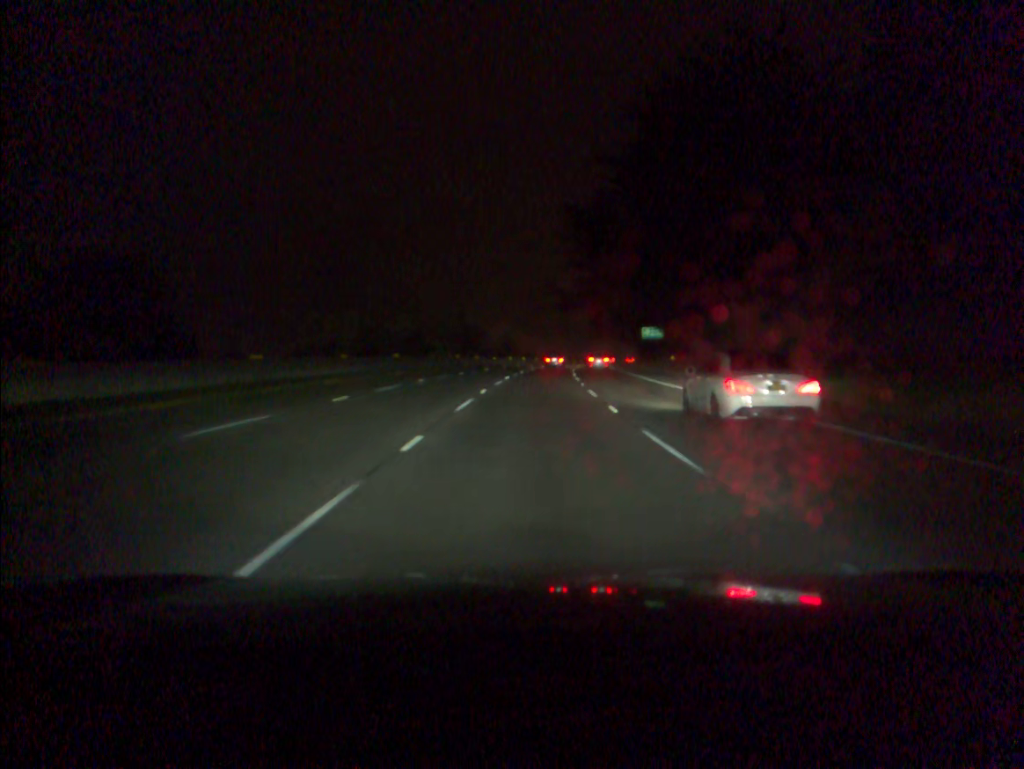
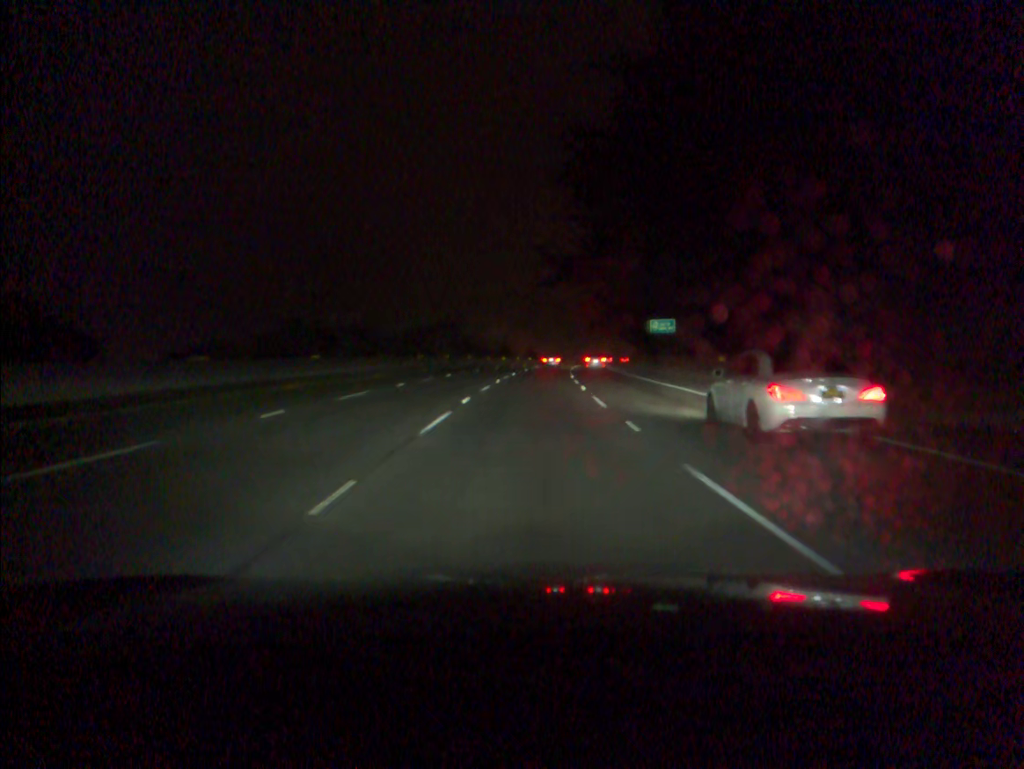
(+0.2, +19.1) m; +1°
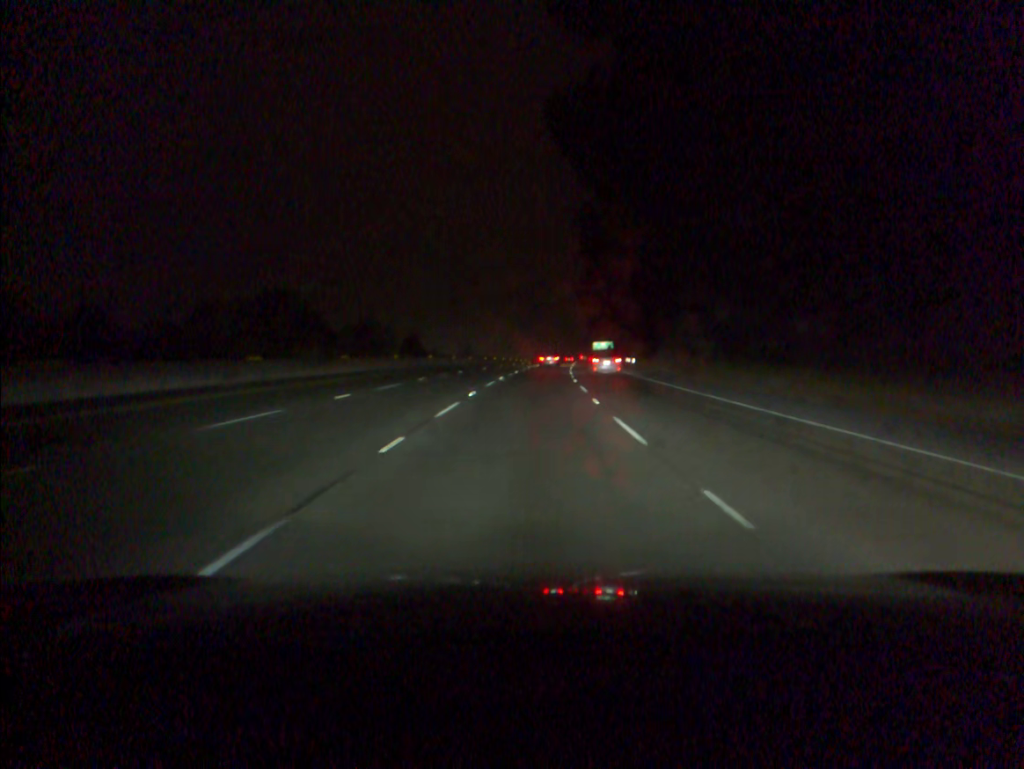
(+4.9, +95.5) m; +6°
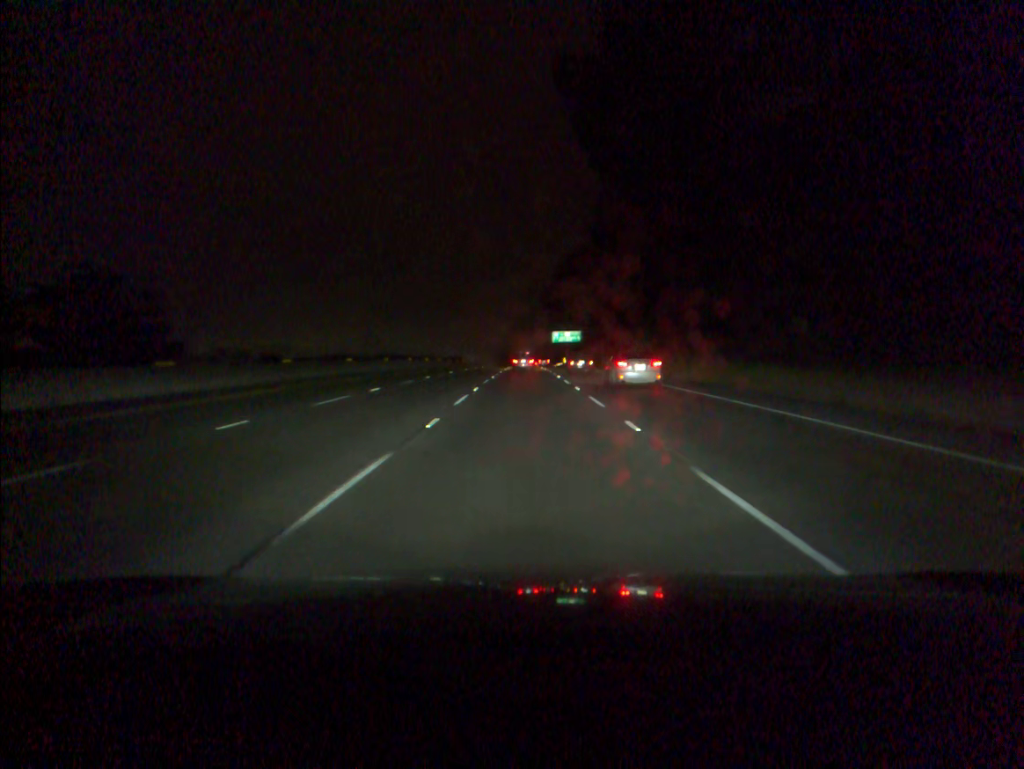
(+4.3, +95.1) m; +4°
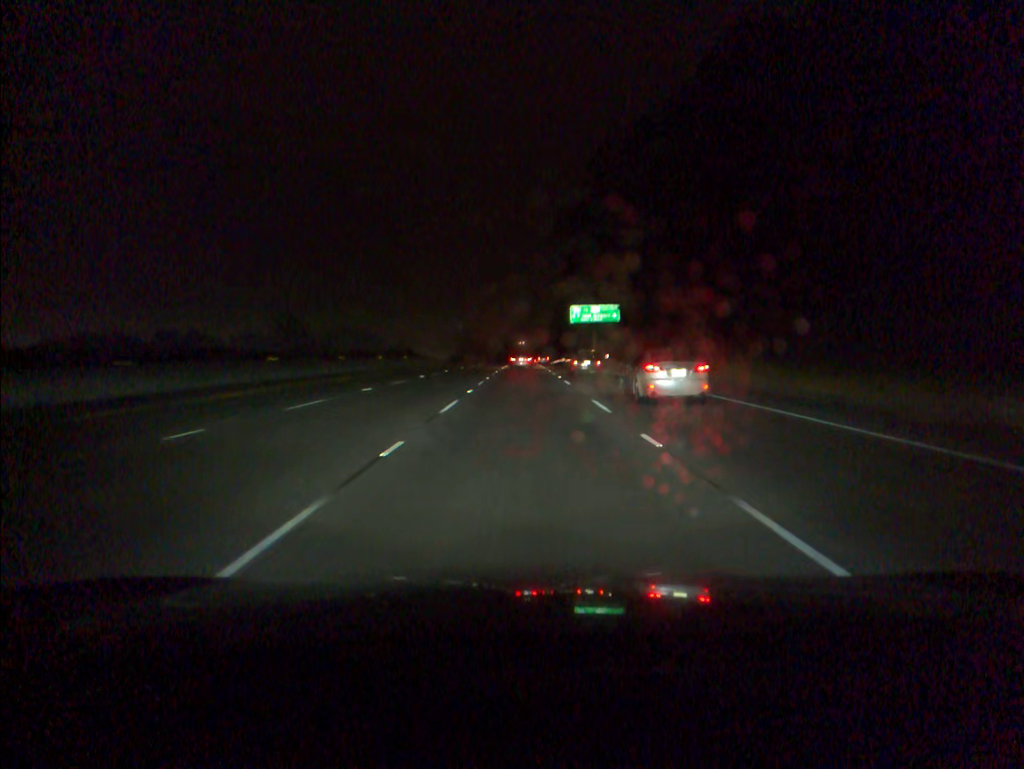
(+0.1, +75.0) m; 0°
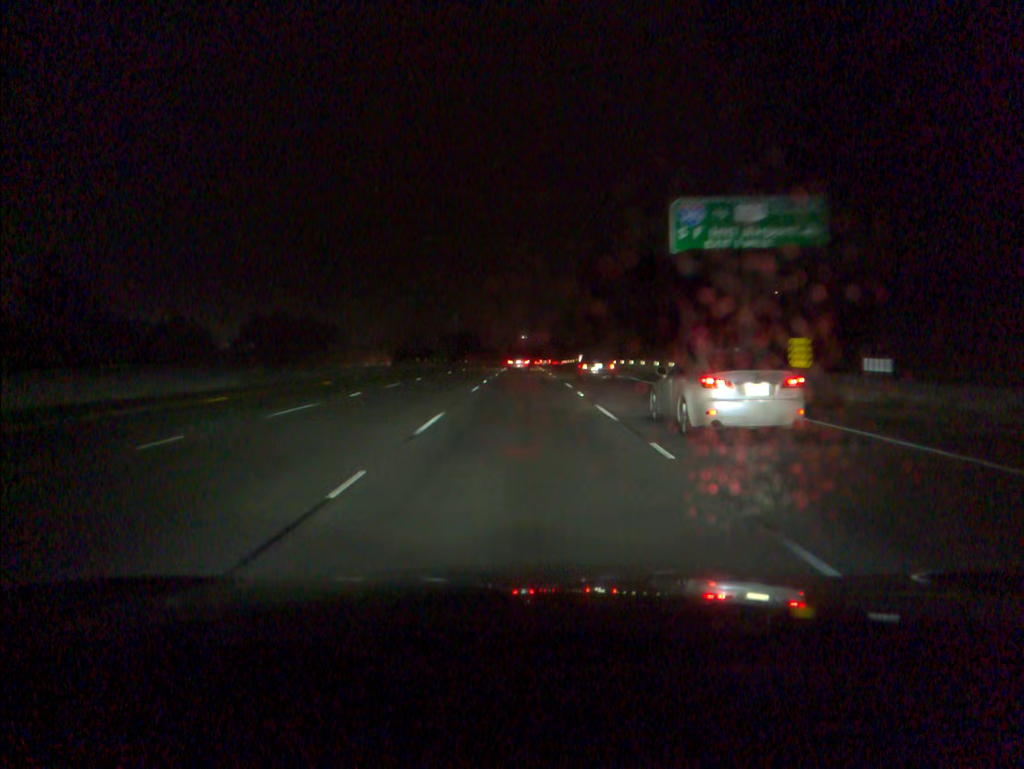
(0.0, +74.5) m; 0°
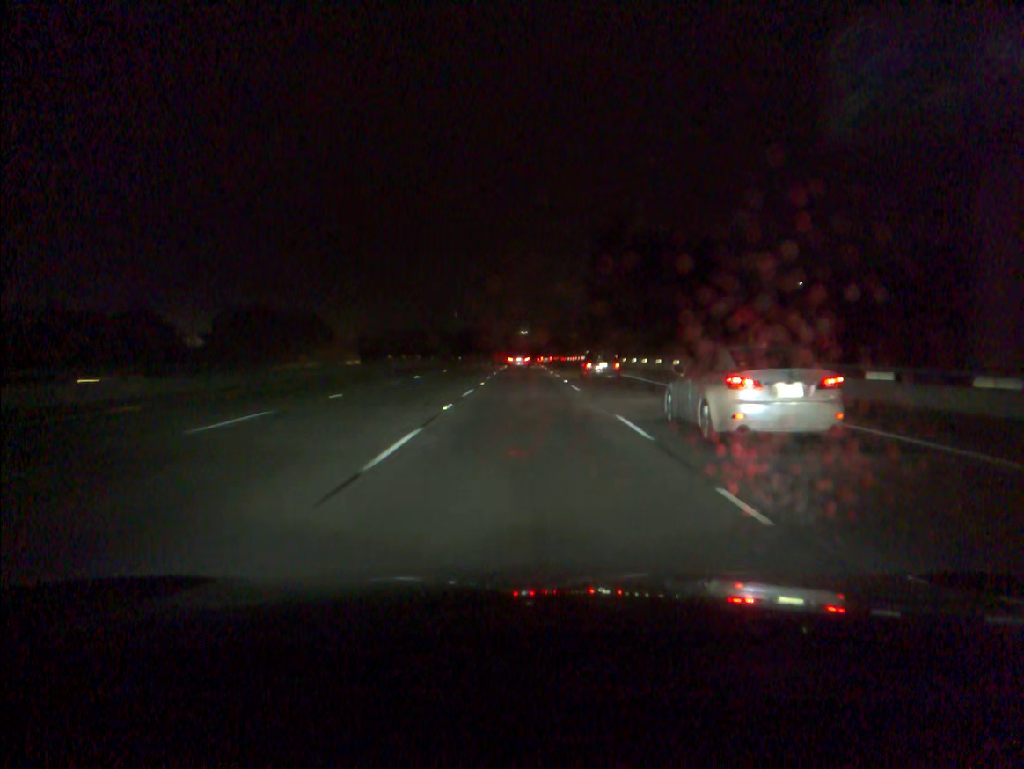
(0.0, +18.6) m; 0°
